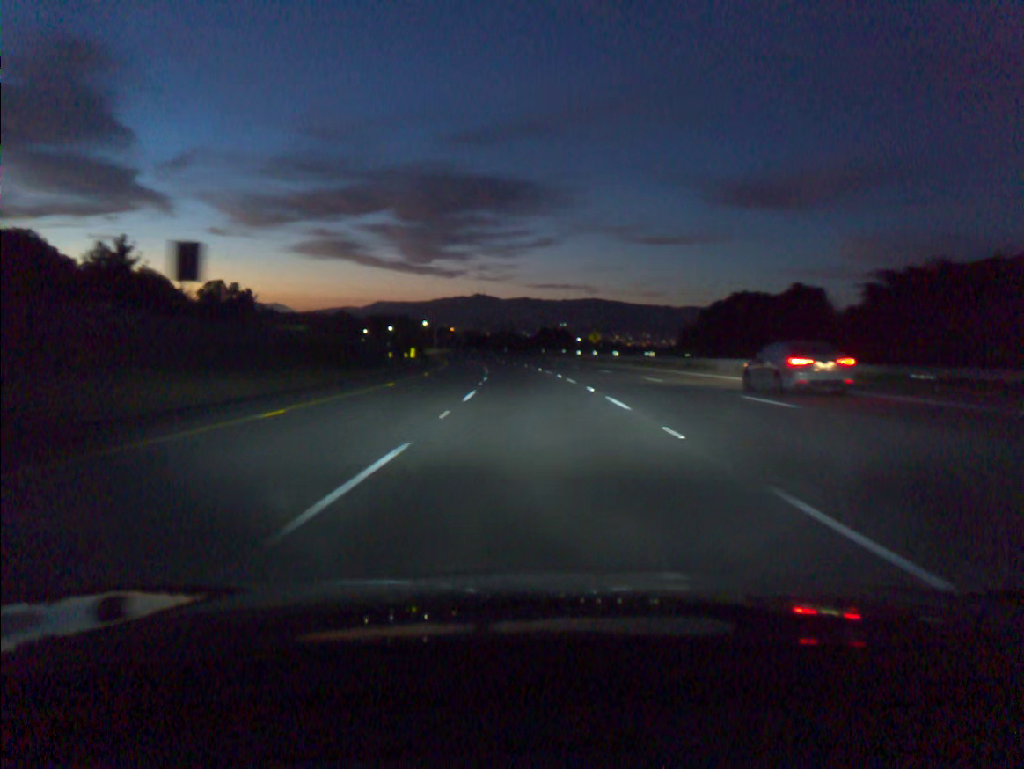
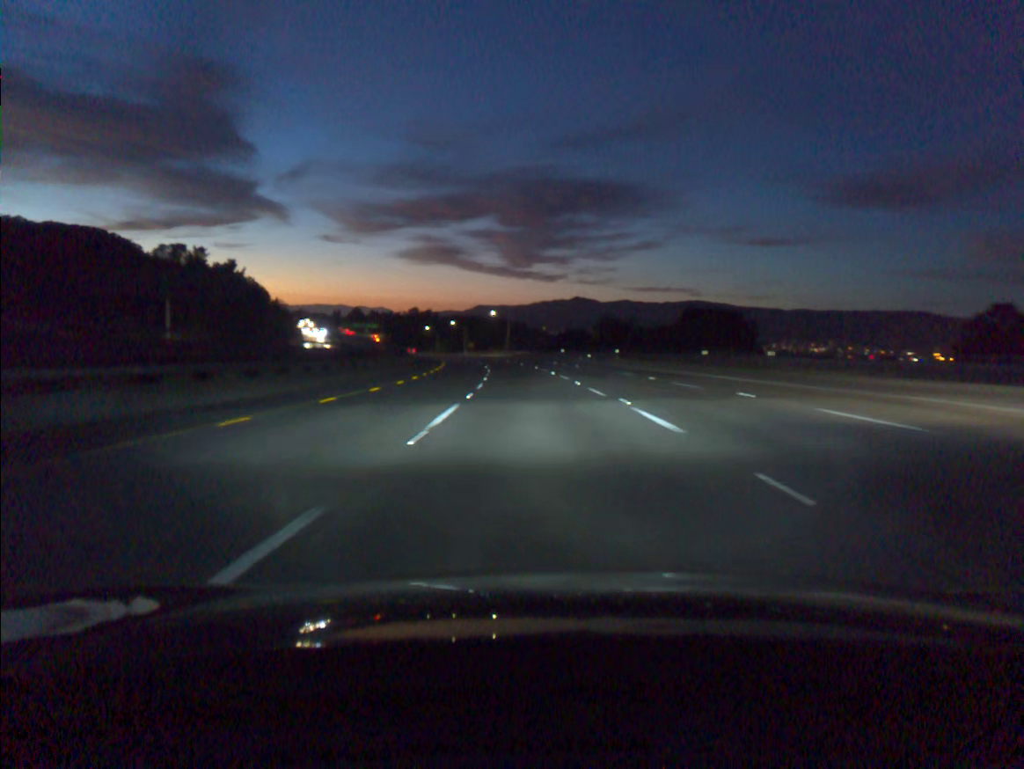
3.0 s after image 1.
(-6.1, +91.4) m; -7°
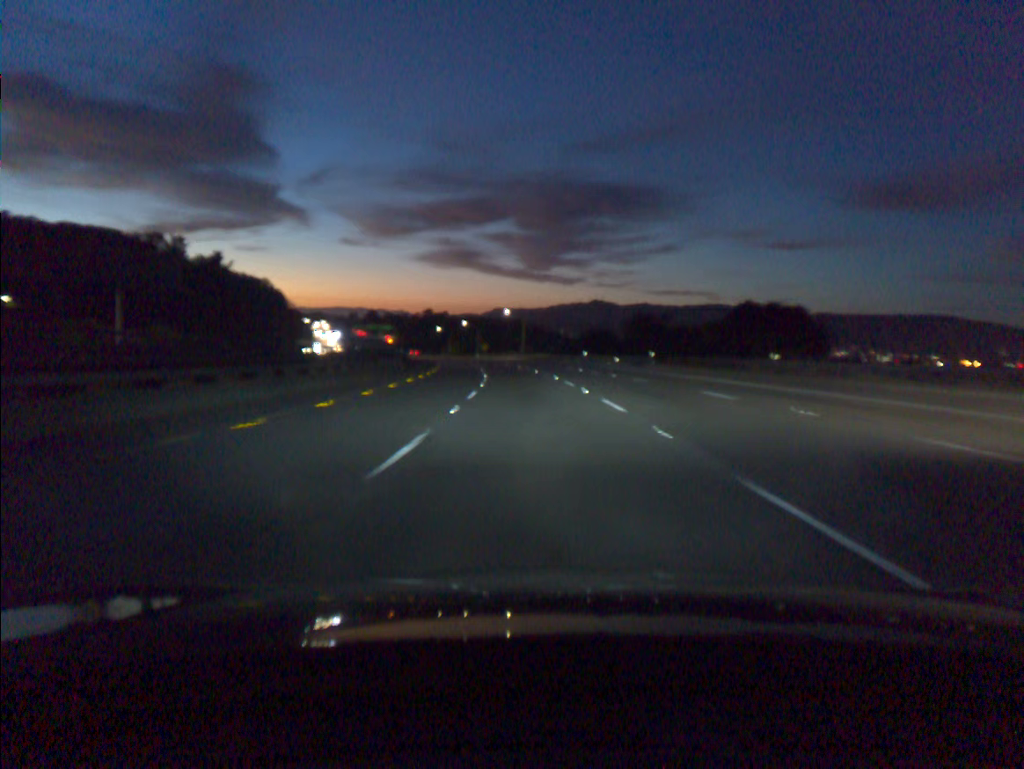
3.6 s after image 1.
(-0.2, +18.3) m; -1°
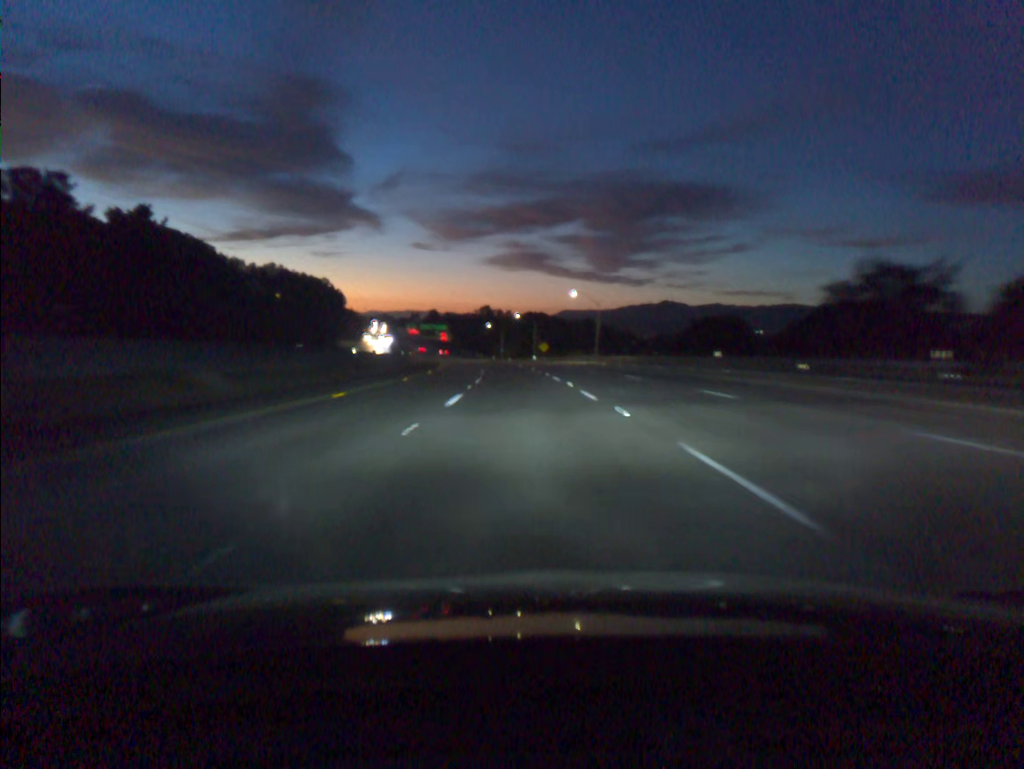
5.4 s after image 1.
(-2.2, +54.9) m; -5°
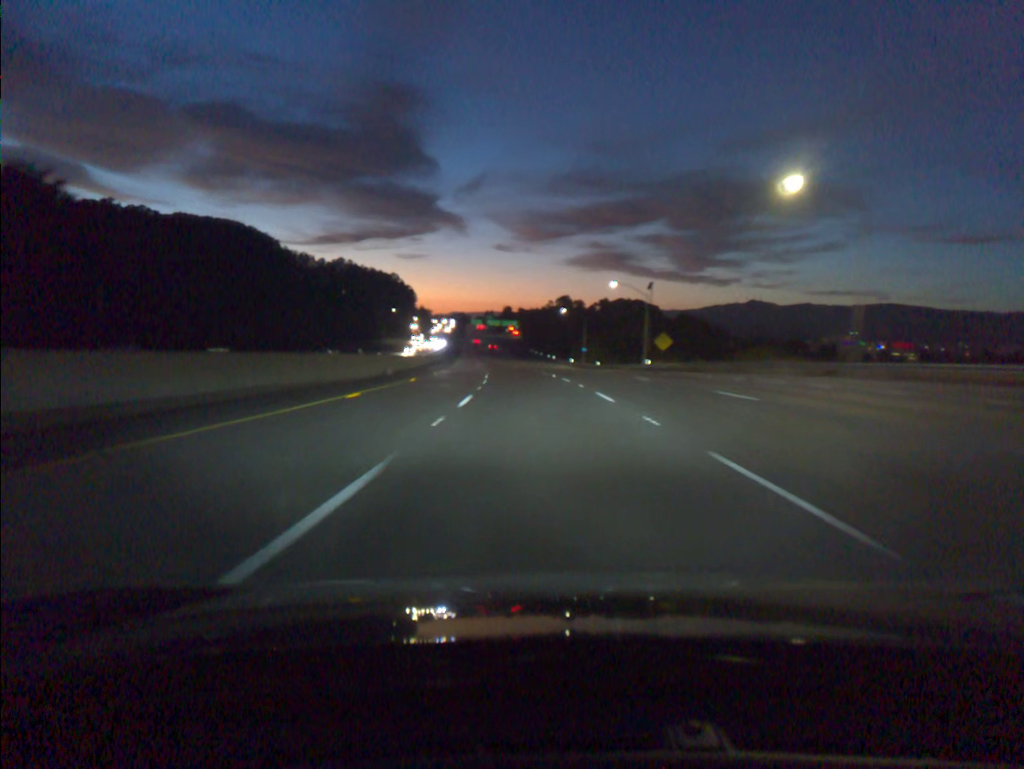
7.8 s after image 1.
(-4.1, +73.2) m; -6°
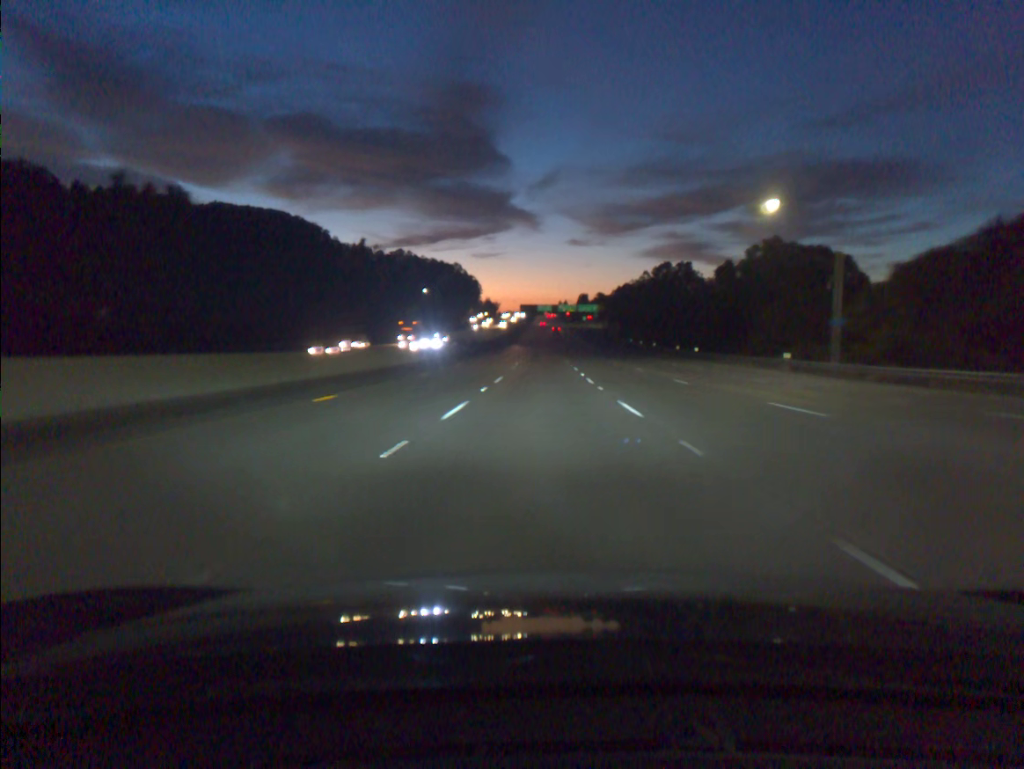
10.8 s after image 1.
(-5.2, +91.8) m; -5°
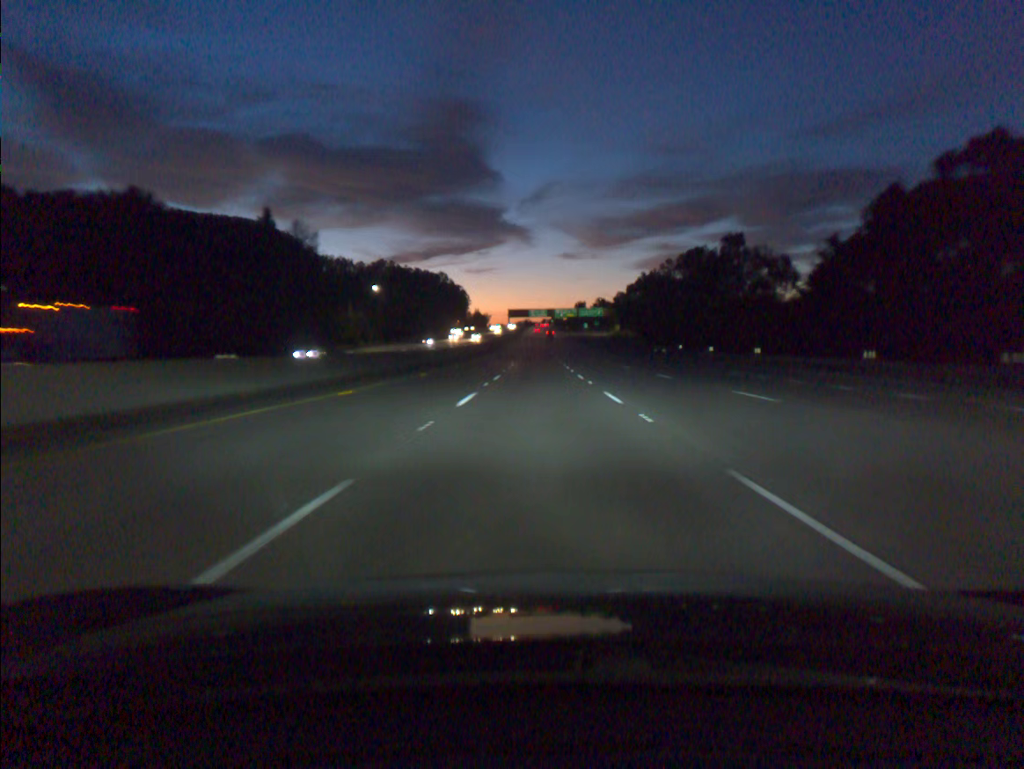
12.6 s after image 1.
(+0.1, +55.3) m; 0°
